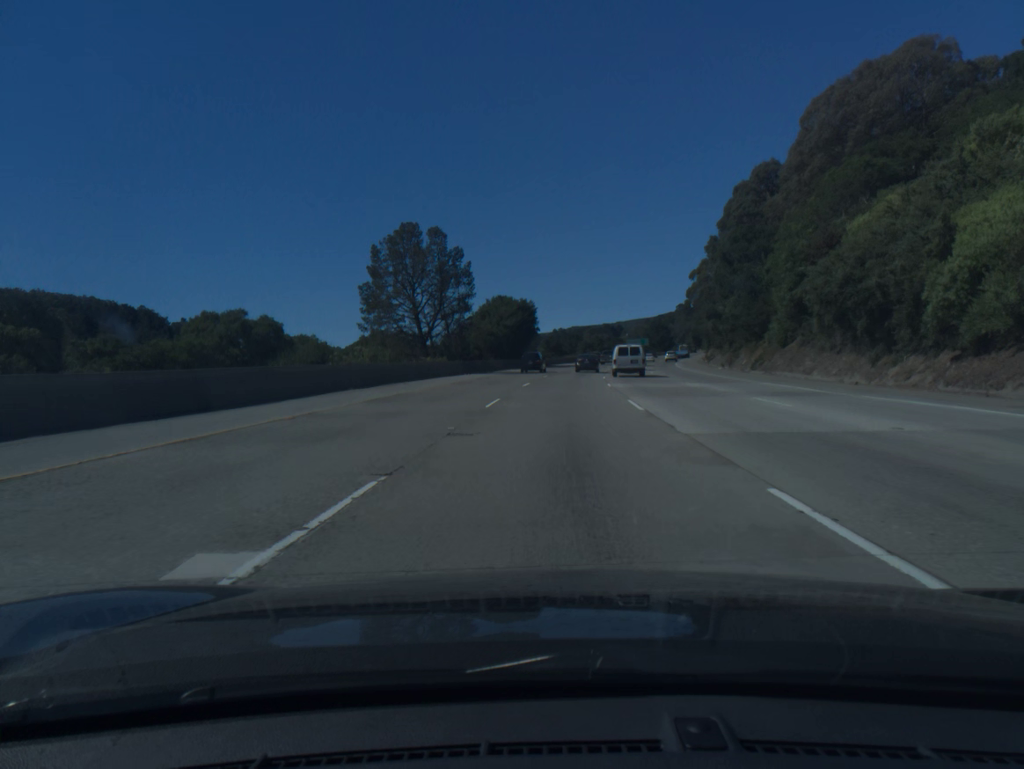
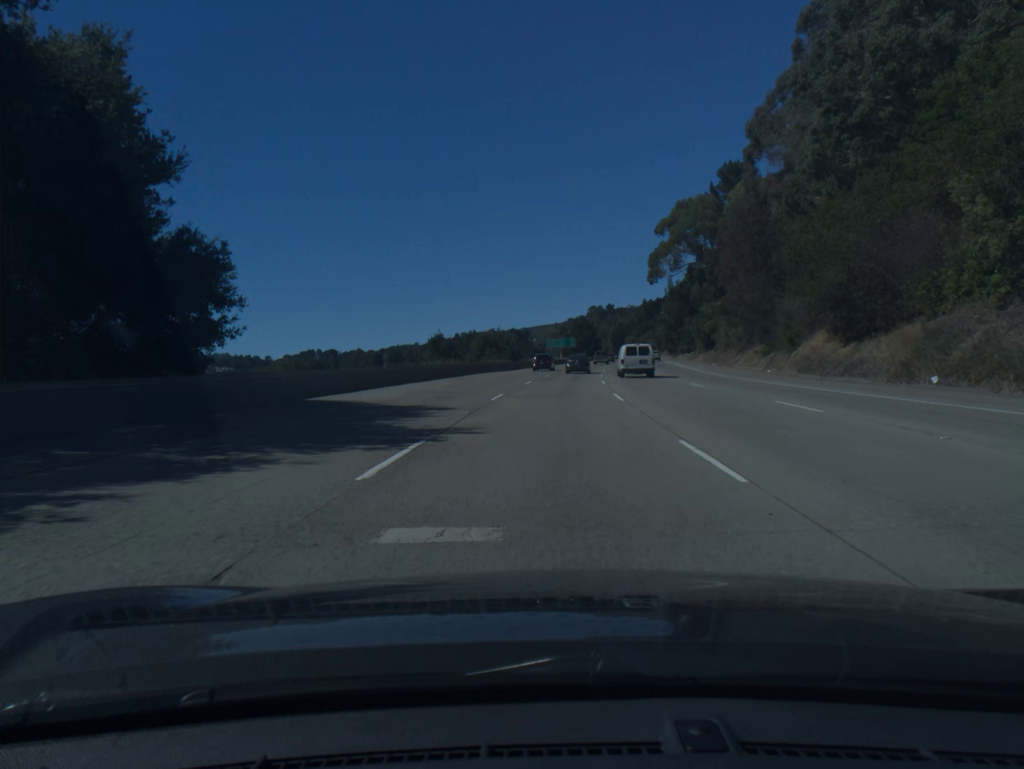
(+4.9, +83.4) m; +7°
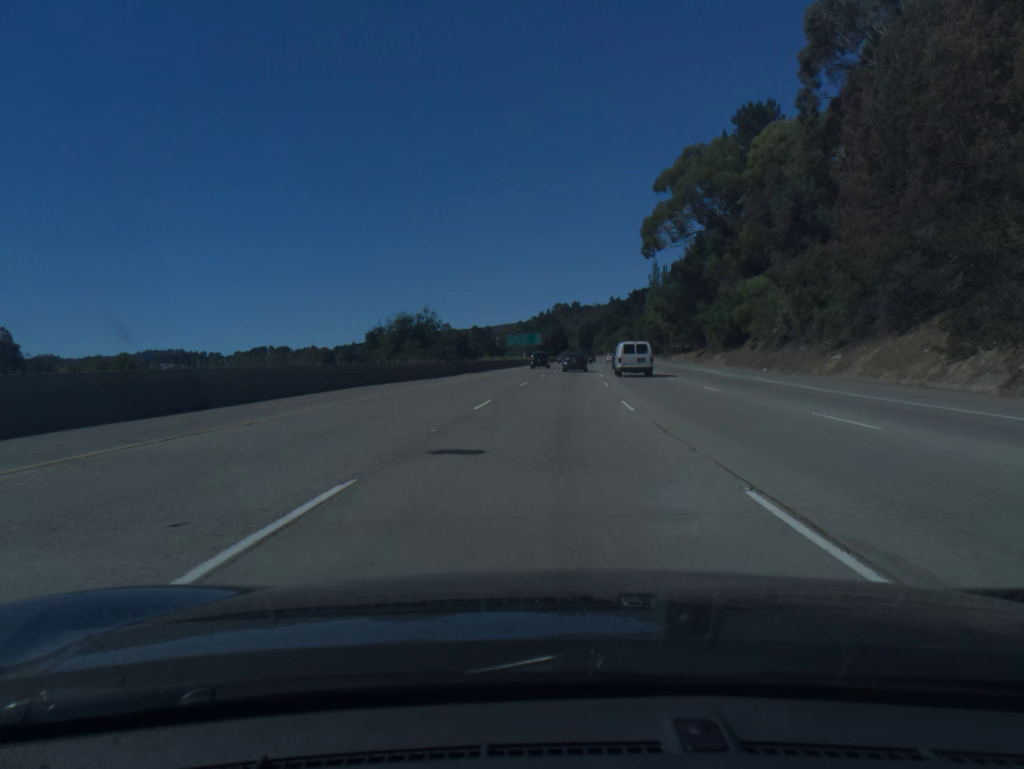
(+0.7, +33.1) m; +3°
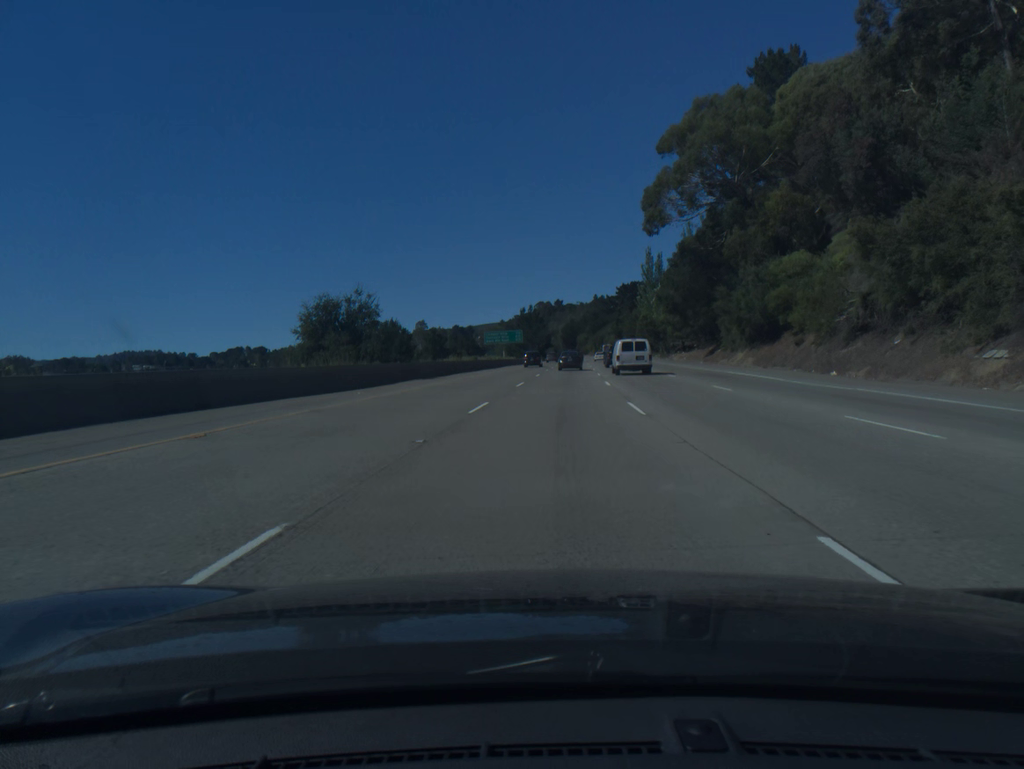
(+0.2, +16.5) m; +1°
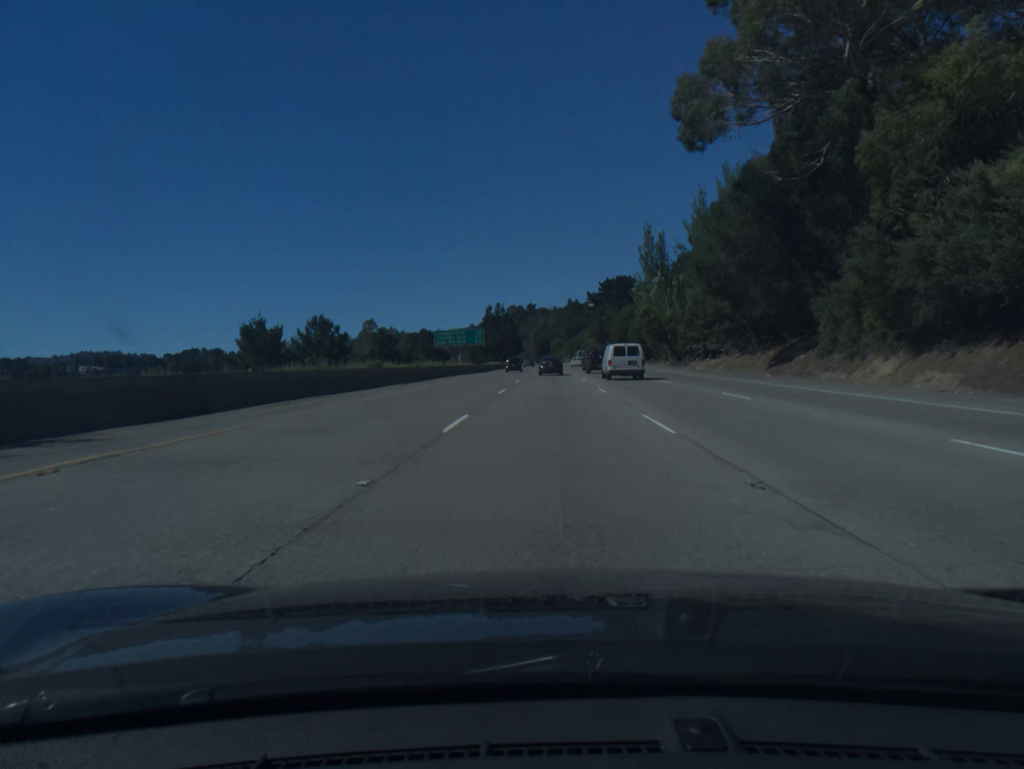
(+0.6, +32.8) m; +2°
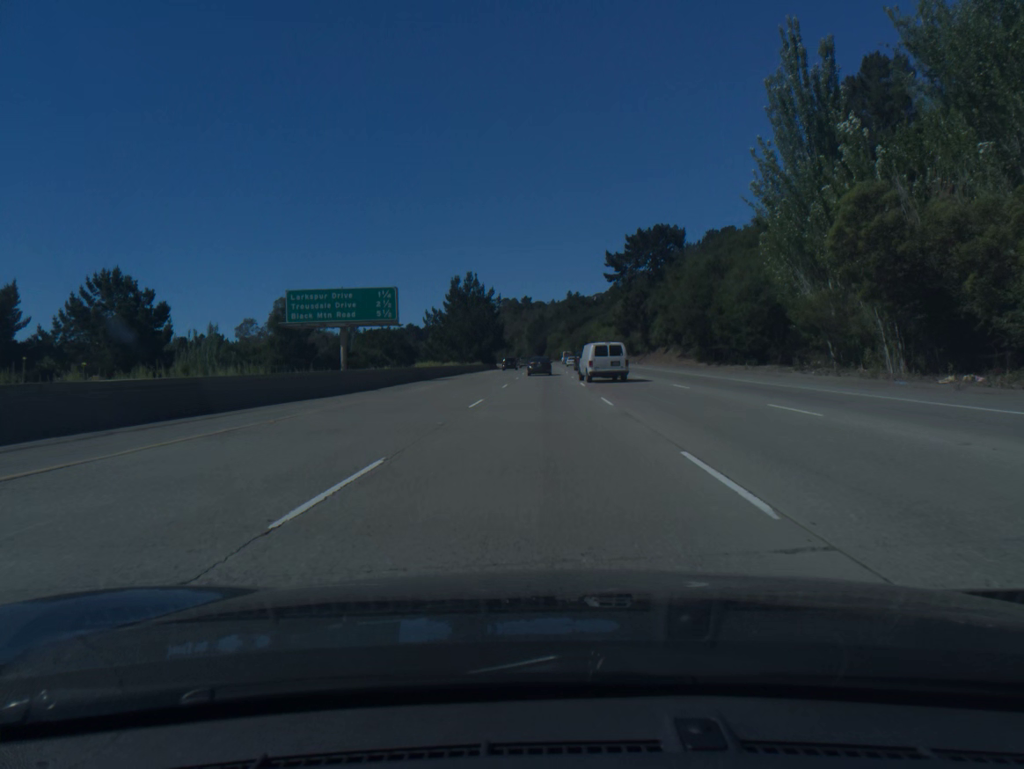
(+0.6, +65.2) m; 0°
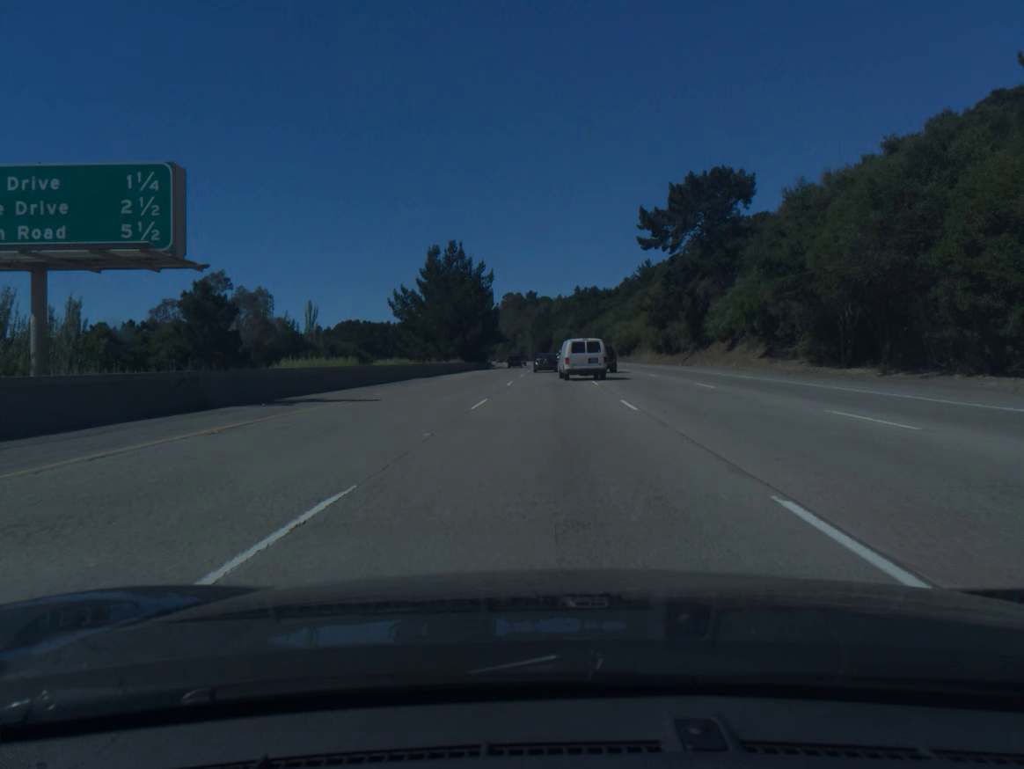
(-0.1, +32.4) m; 0°
